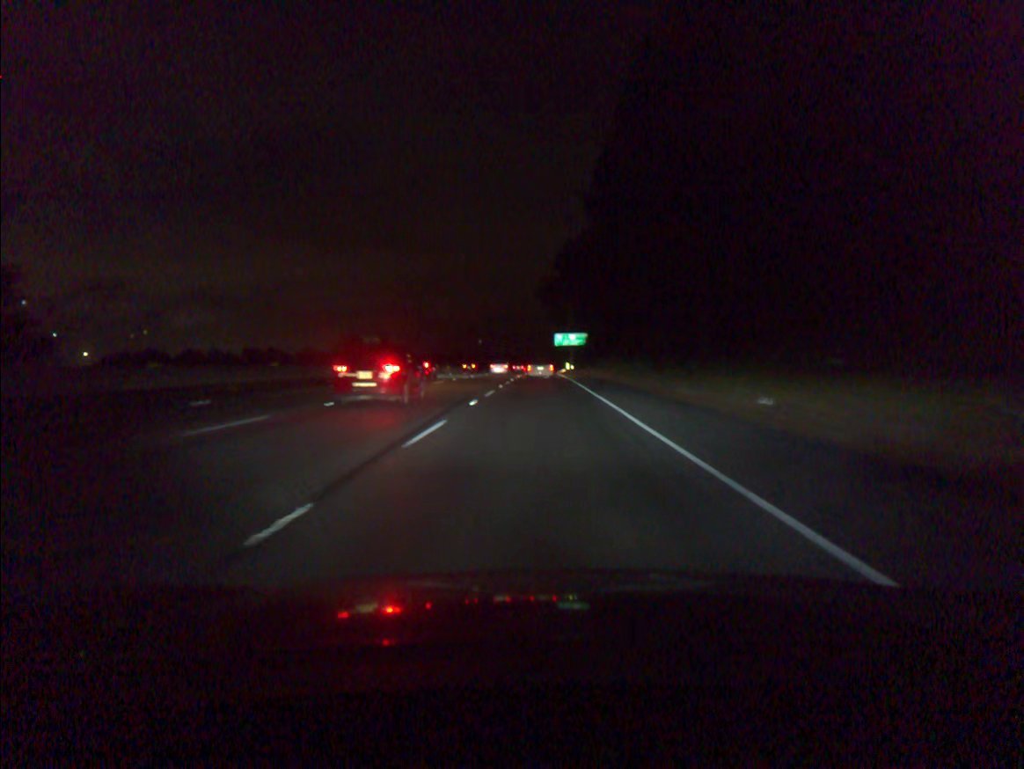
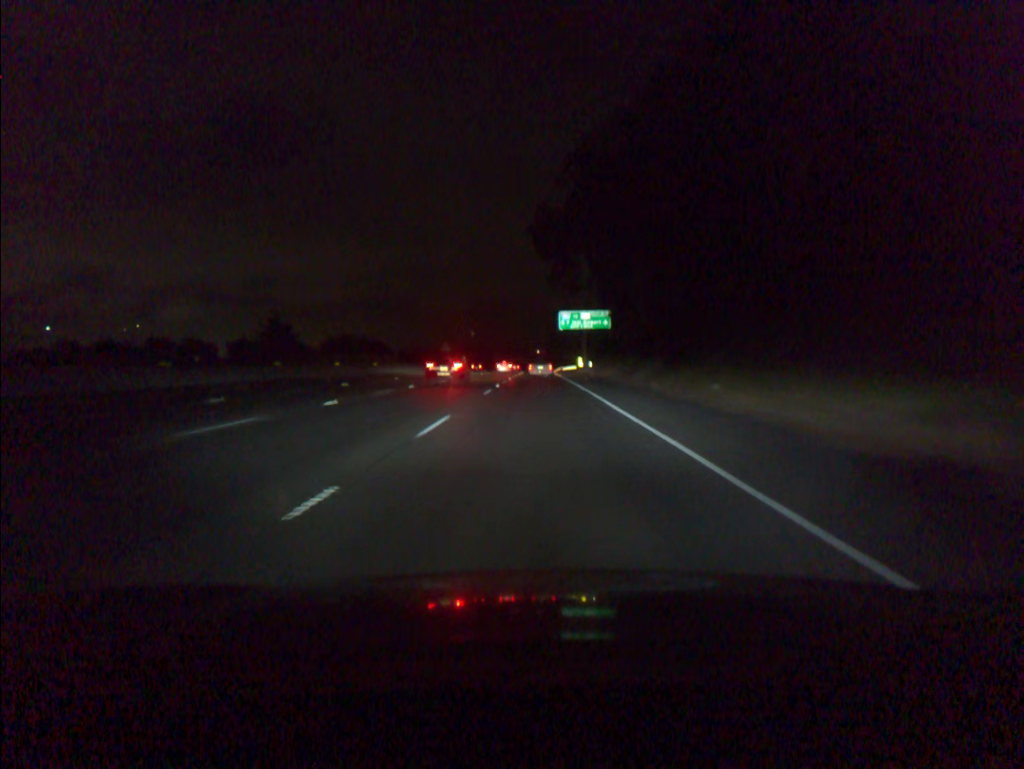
(+0.1, +57.3) m; 0°
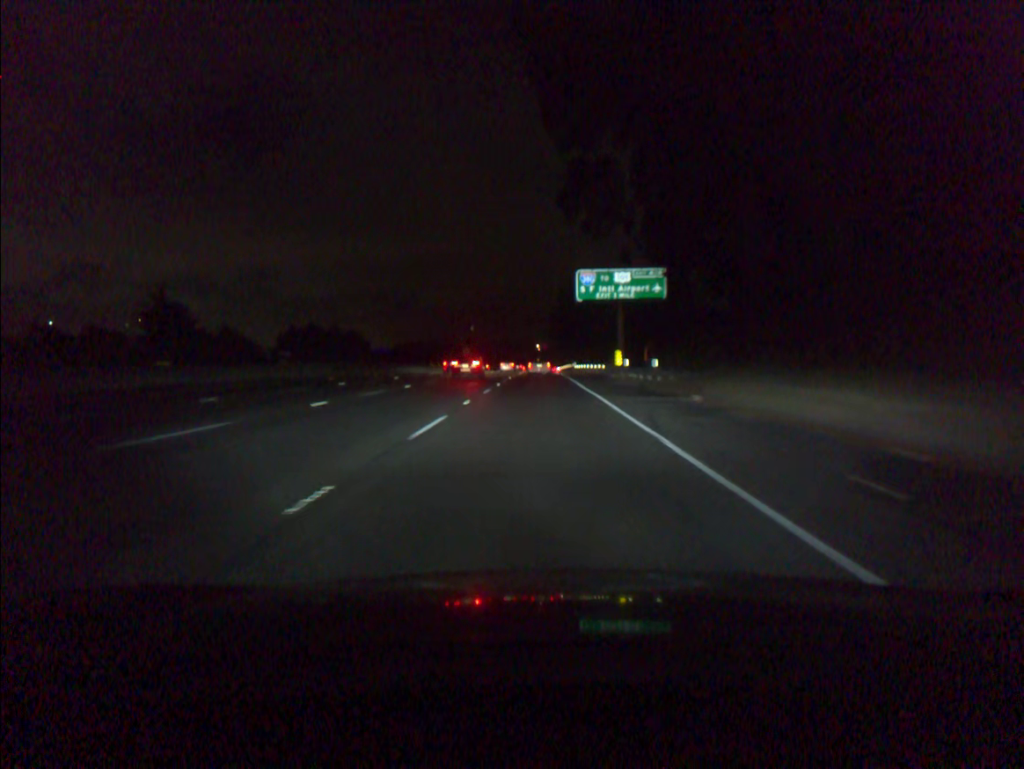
(0.0, +44.2) m; 0°
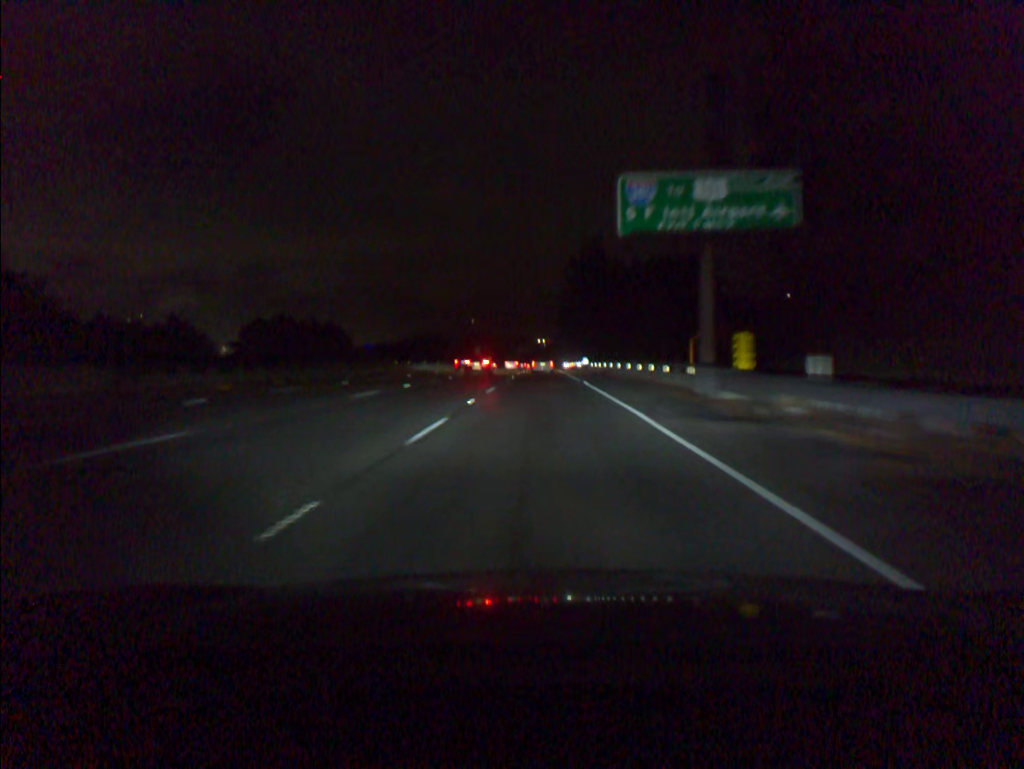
(-0.1, +30.0) m; 0°
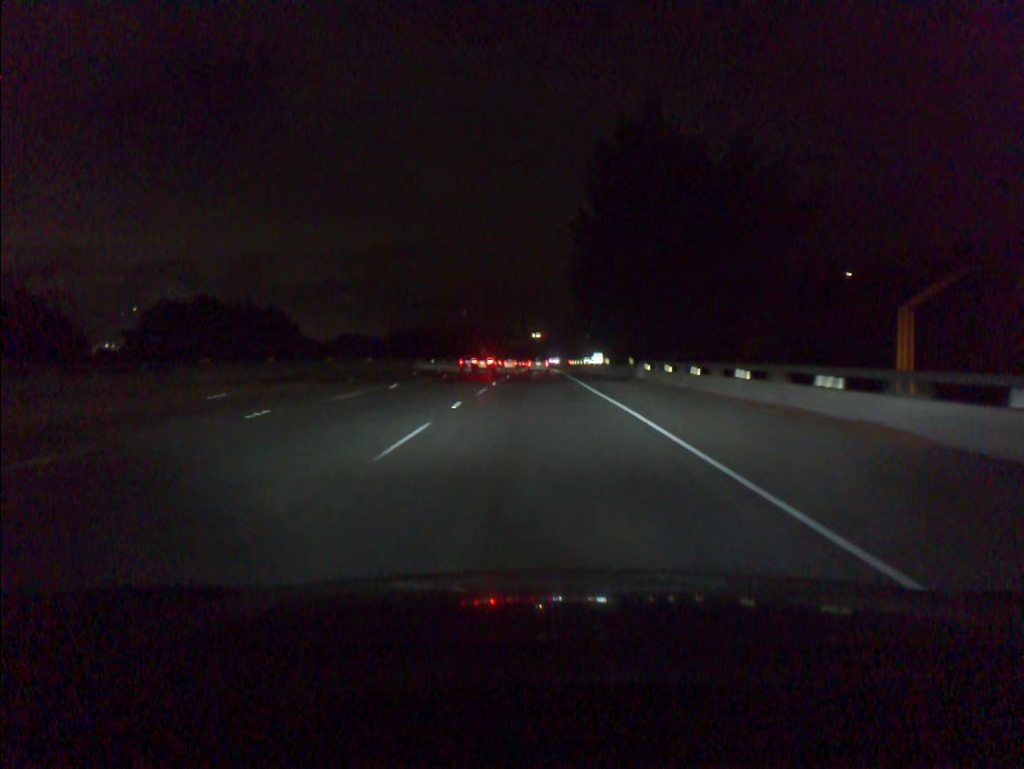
(+0.1, +45.7) m; 0°
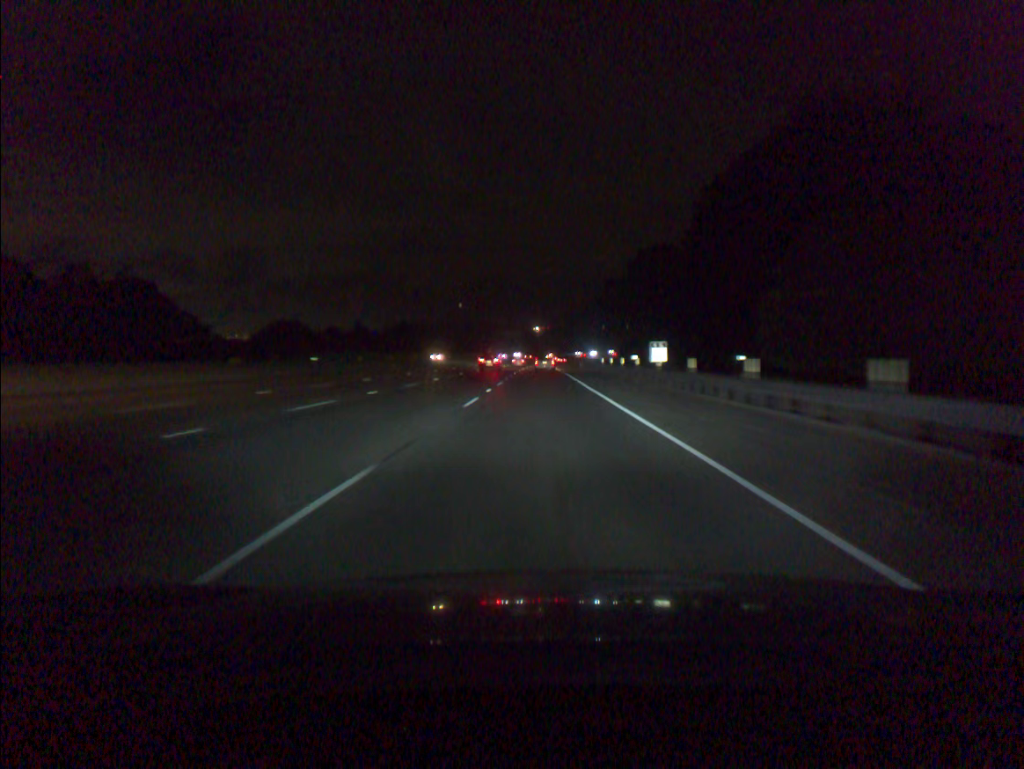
(-0.1, +62.5) m; 0°
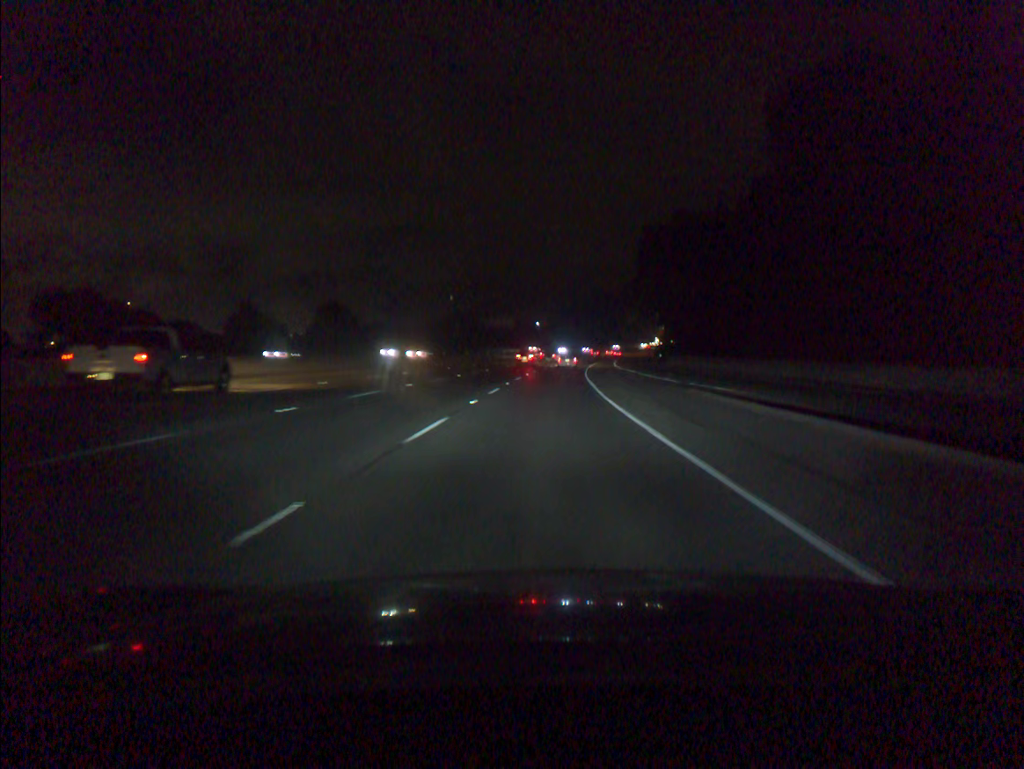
(+0.1, +80.5) m; 0°
